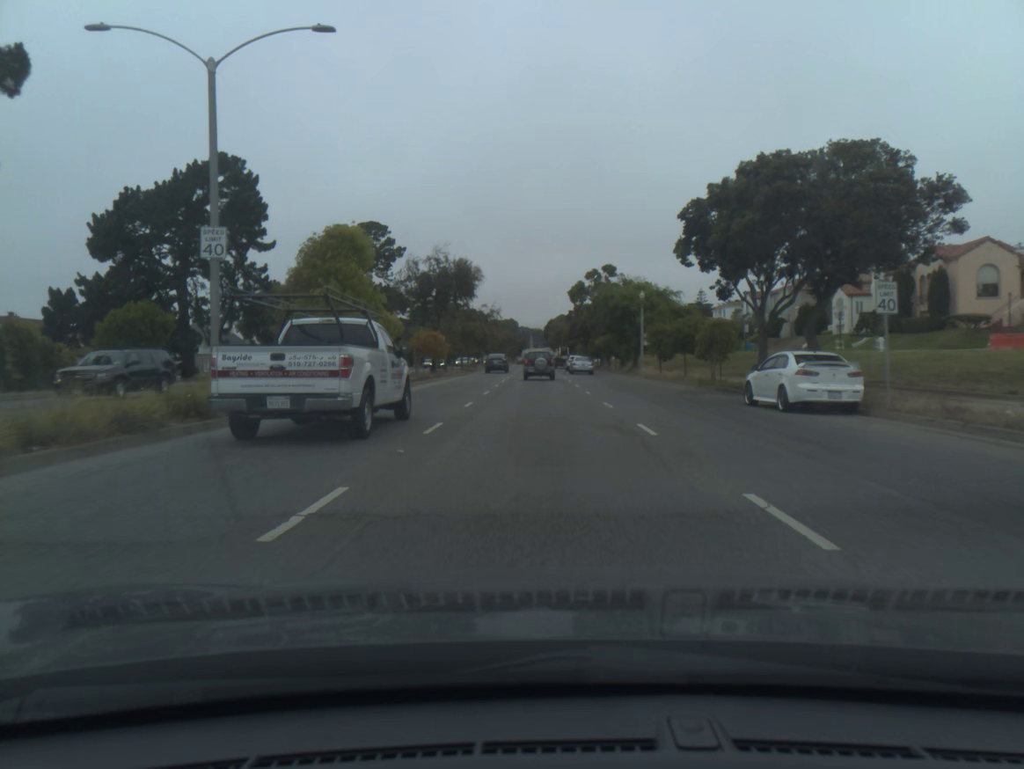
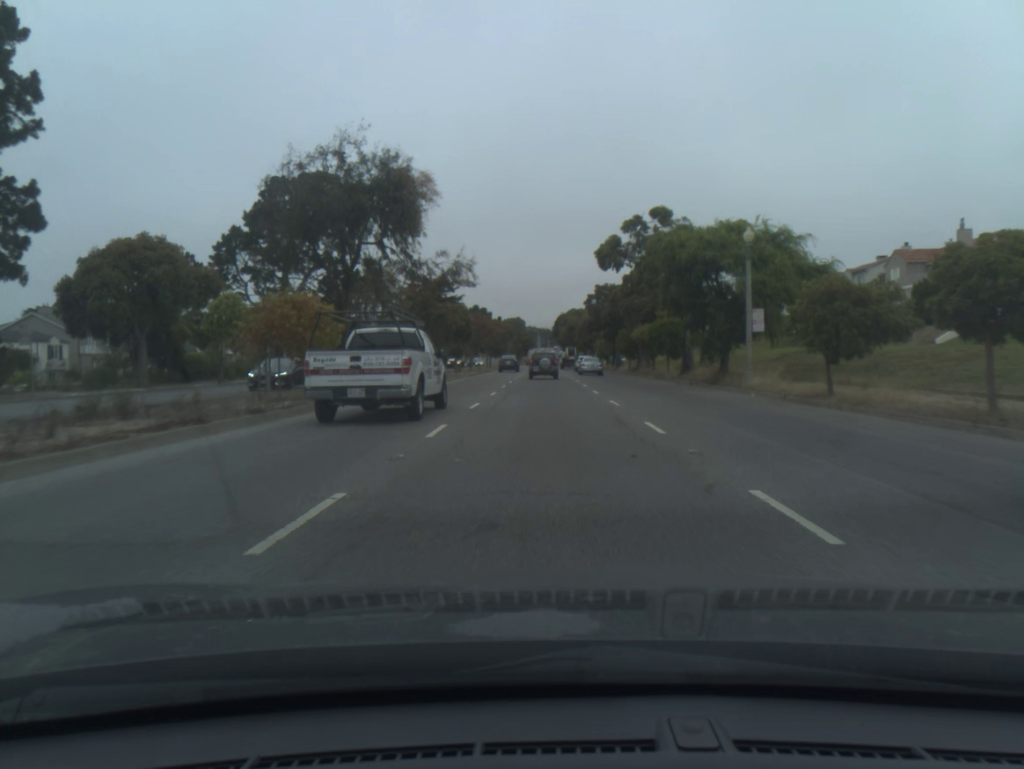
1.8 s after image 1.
(-0.2, +29.5) m; 0°
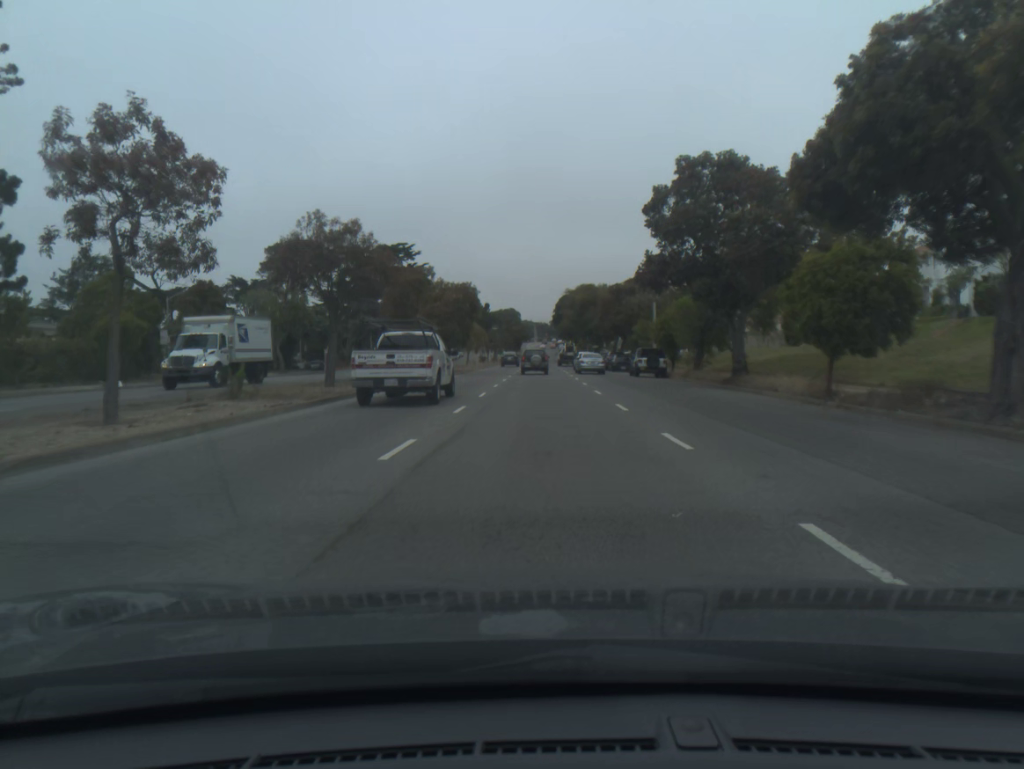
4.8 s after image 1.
(+0.1, +53.4) m; 0°
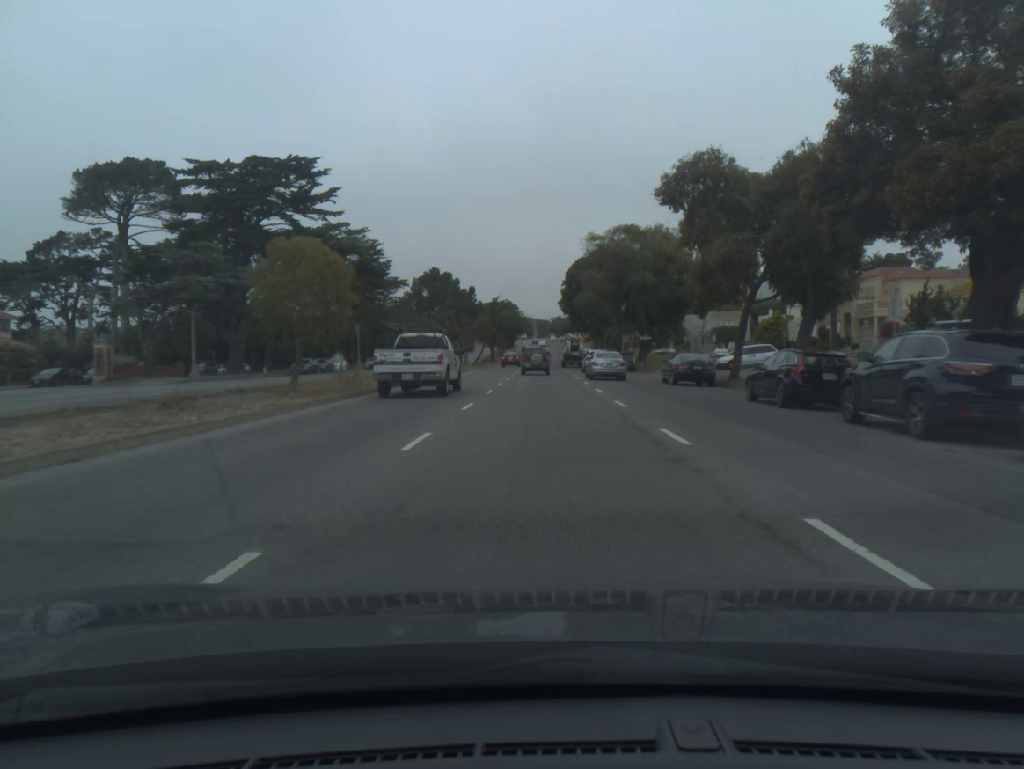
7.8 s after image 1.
(-0.1, +56.9) m; 0°
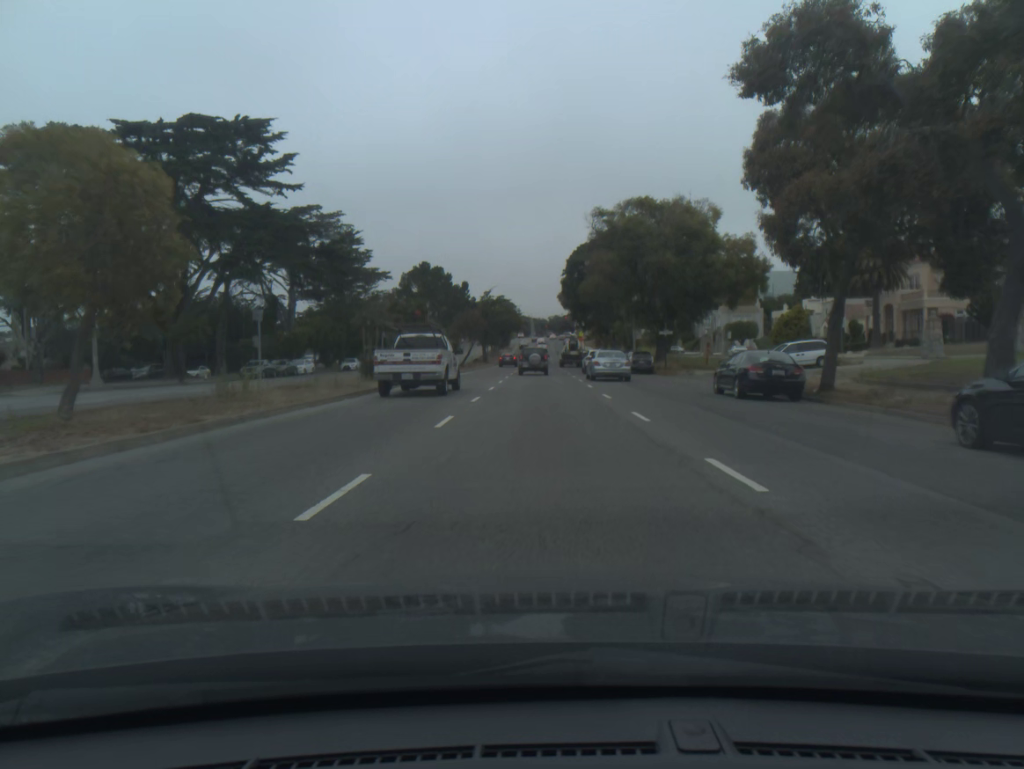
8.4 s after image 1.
(0.0, +11.5) m; 0°
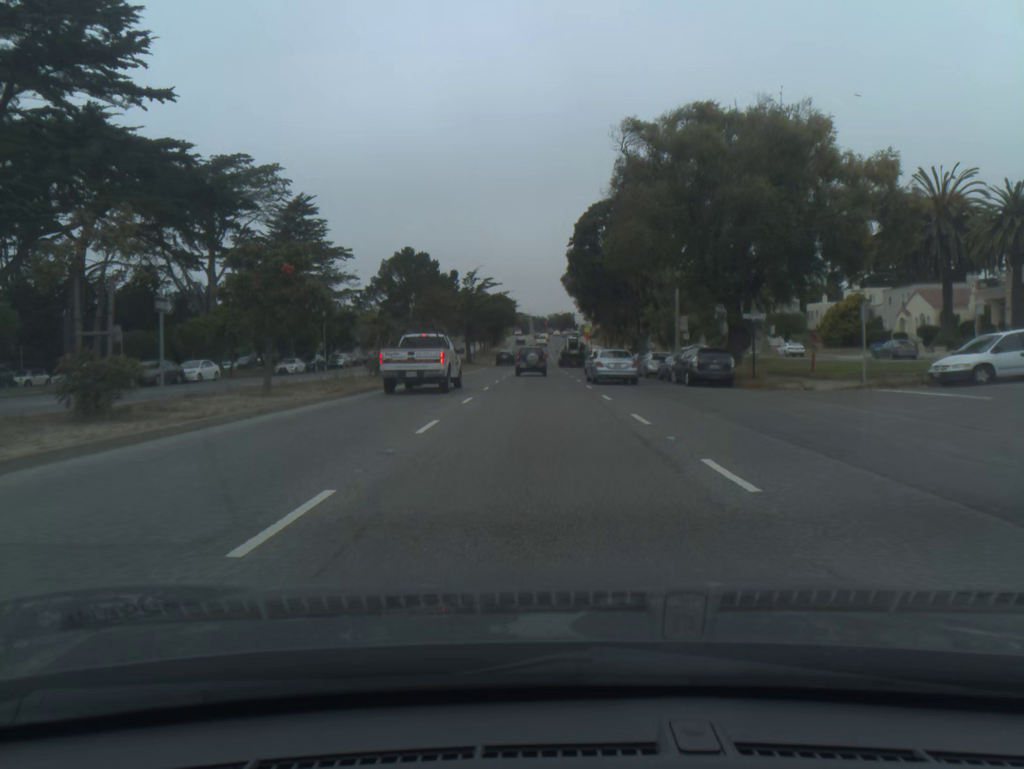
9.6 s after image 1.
(0.0, +22.3) m; 0°
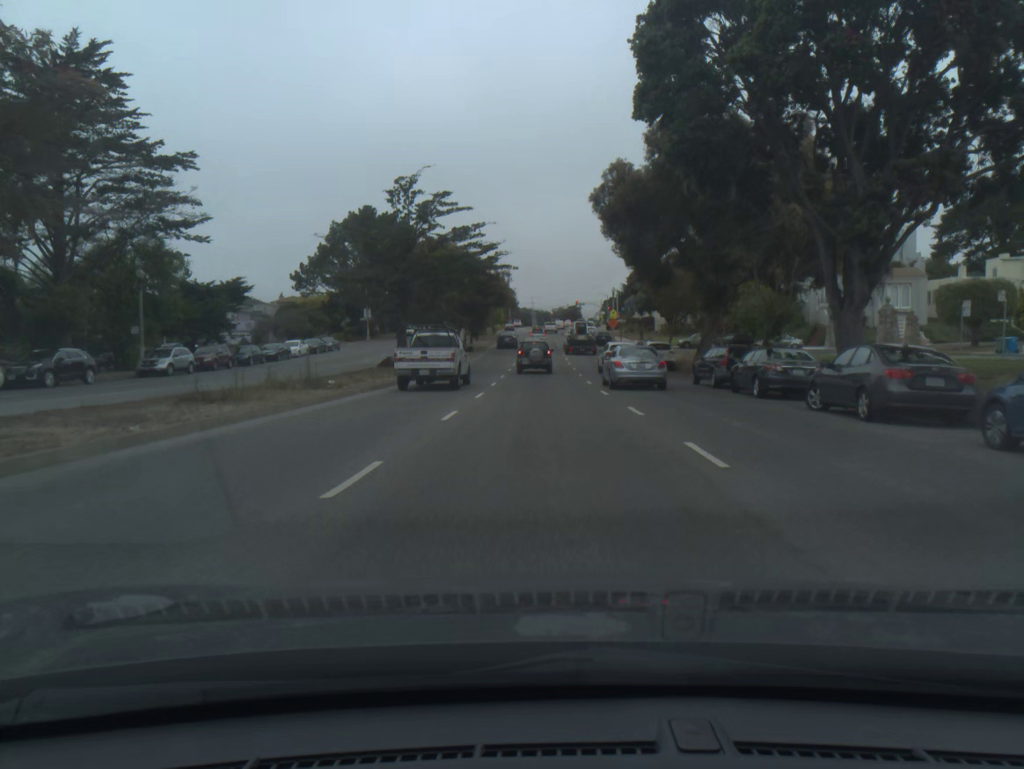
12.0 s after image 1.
(-0.3, +41.9) m; -1°
